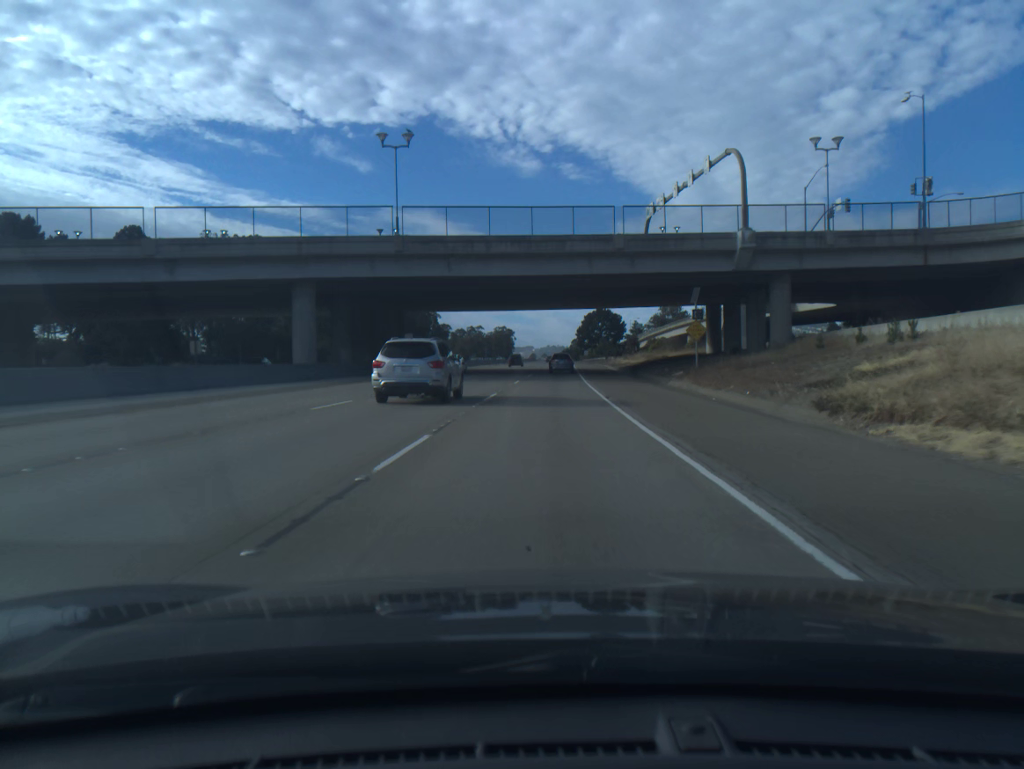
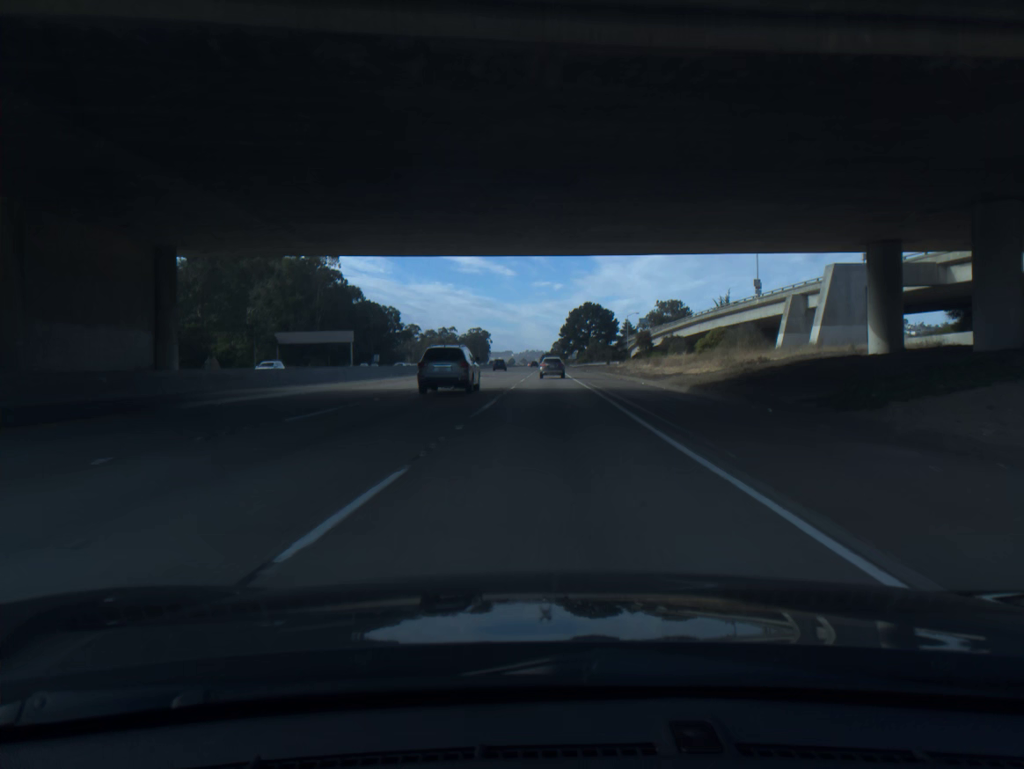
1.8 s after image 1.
(+0.6, +46.5) m; +2°
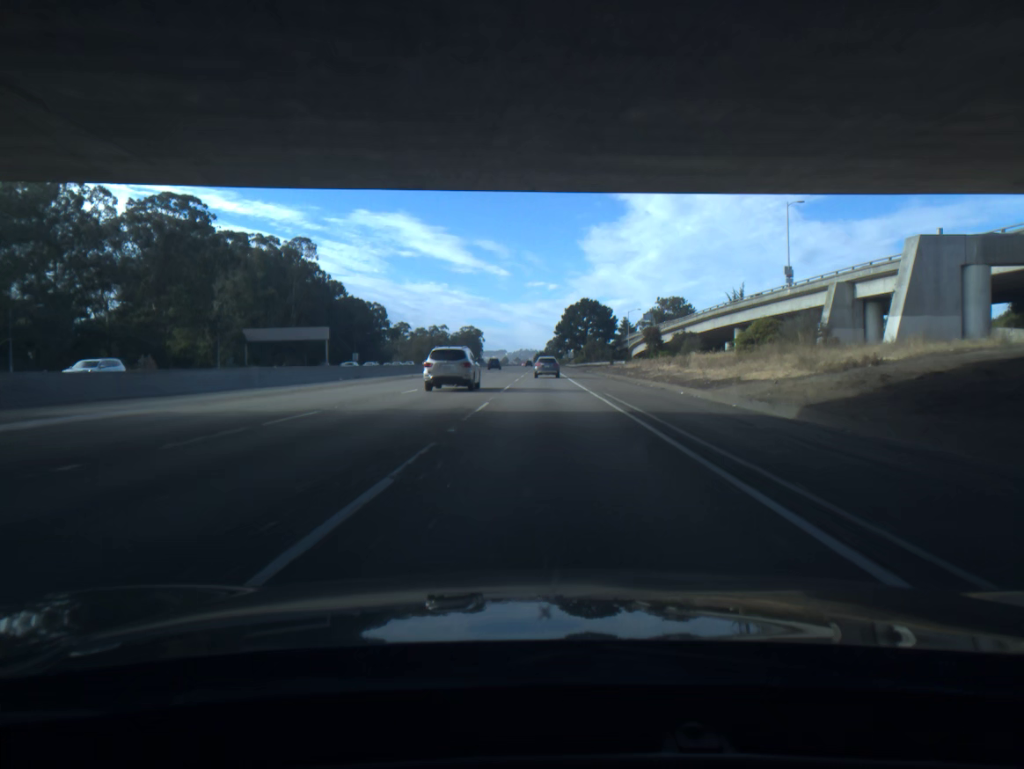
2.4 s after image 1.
(+0.1, +15.4) m; 0°
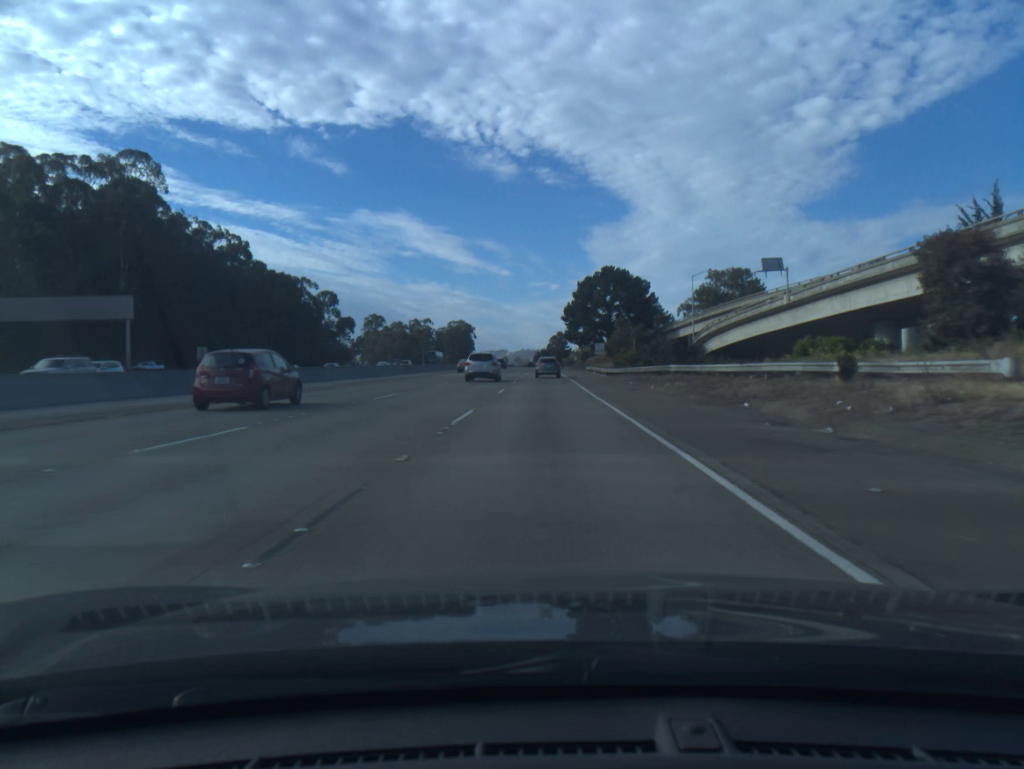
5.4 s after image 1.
(+0.2, +76.2) m; 0°
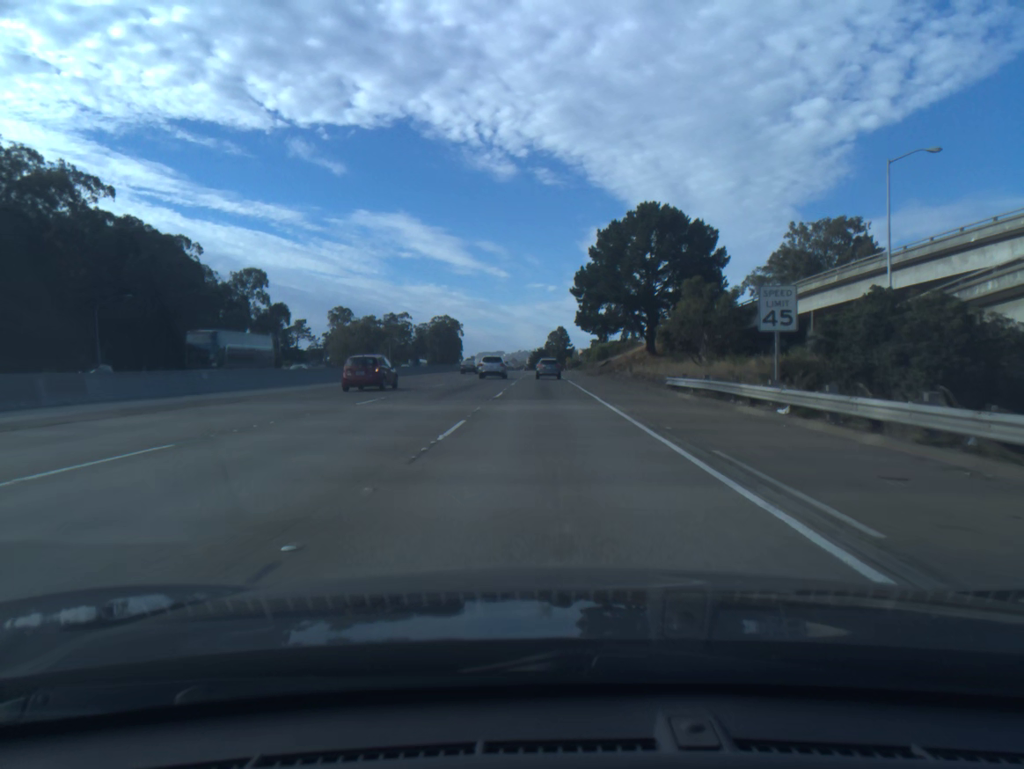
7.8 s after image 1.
(0.0, +60.7) m; 0°
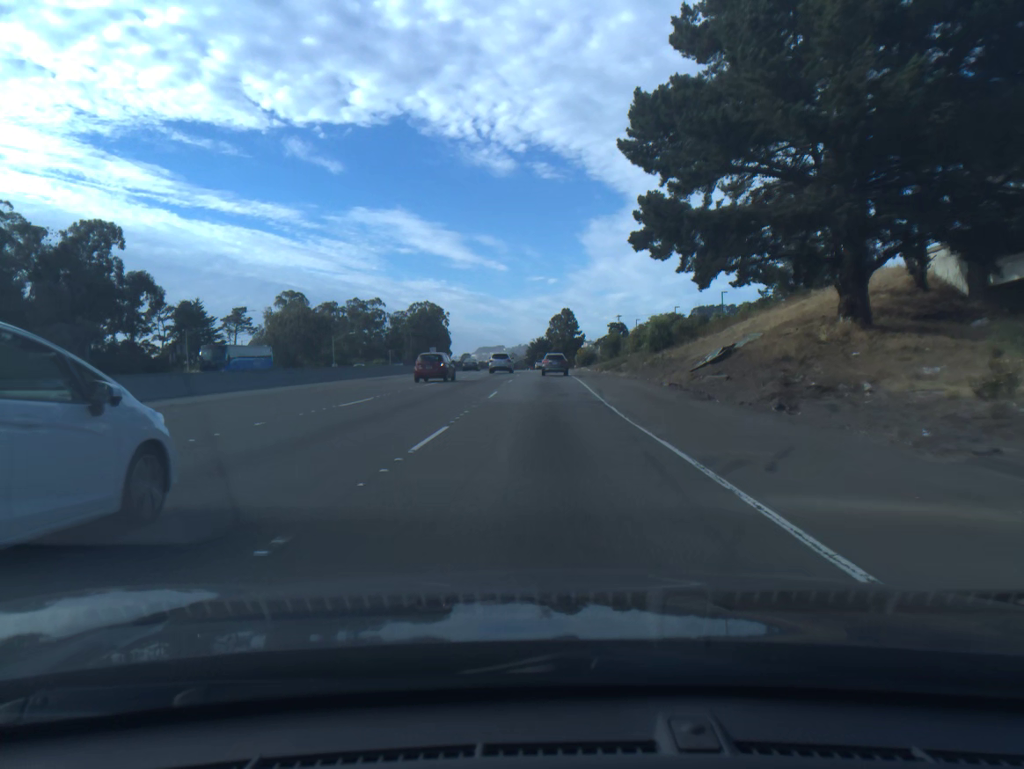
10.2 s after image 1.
(0.0, +61.0) m; 0°
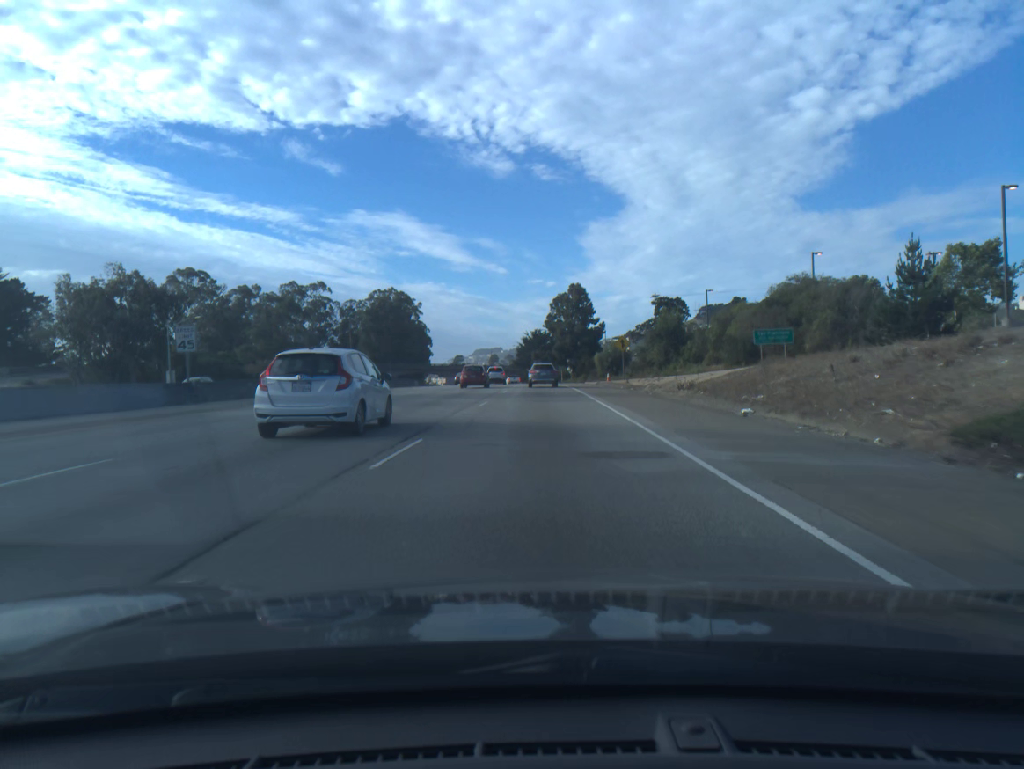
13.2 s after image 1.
(+0.2, +73.7) m; 0°
